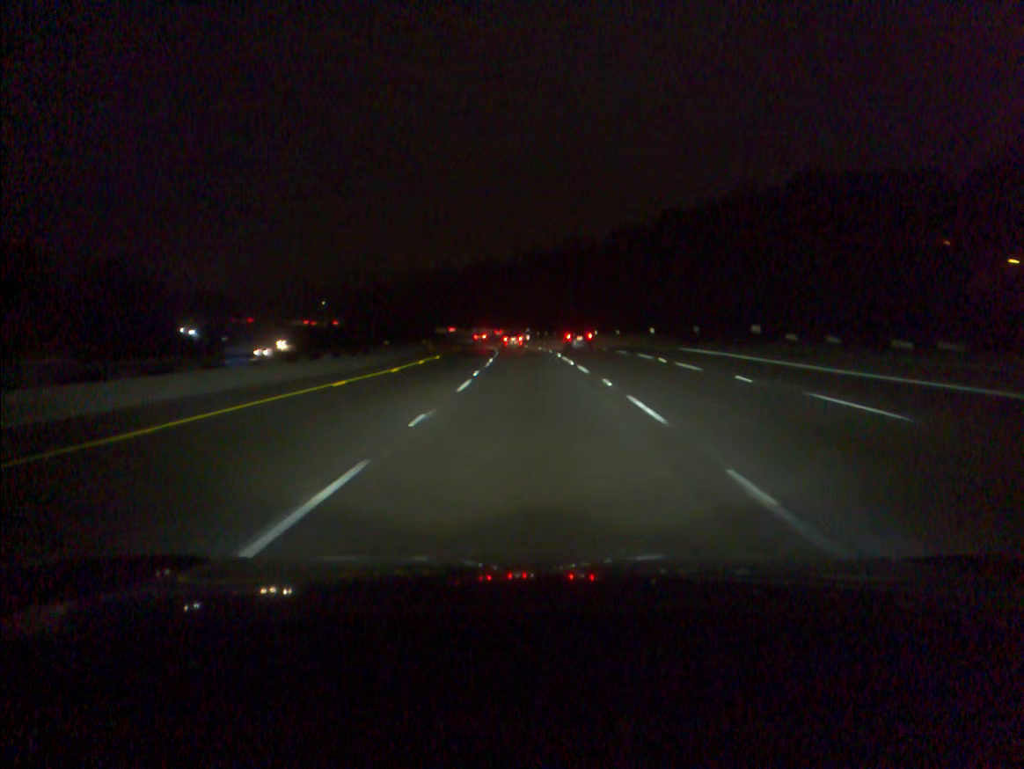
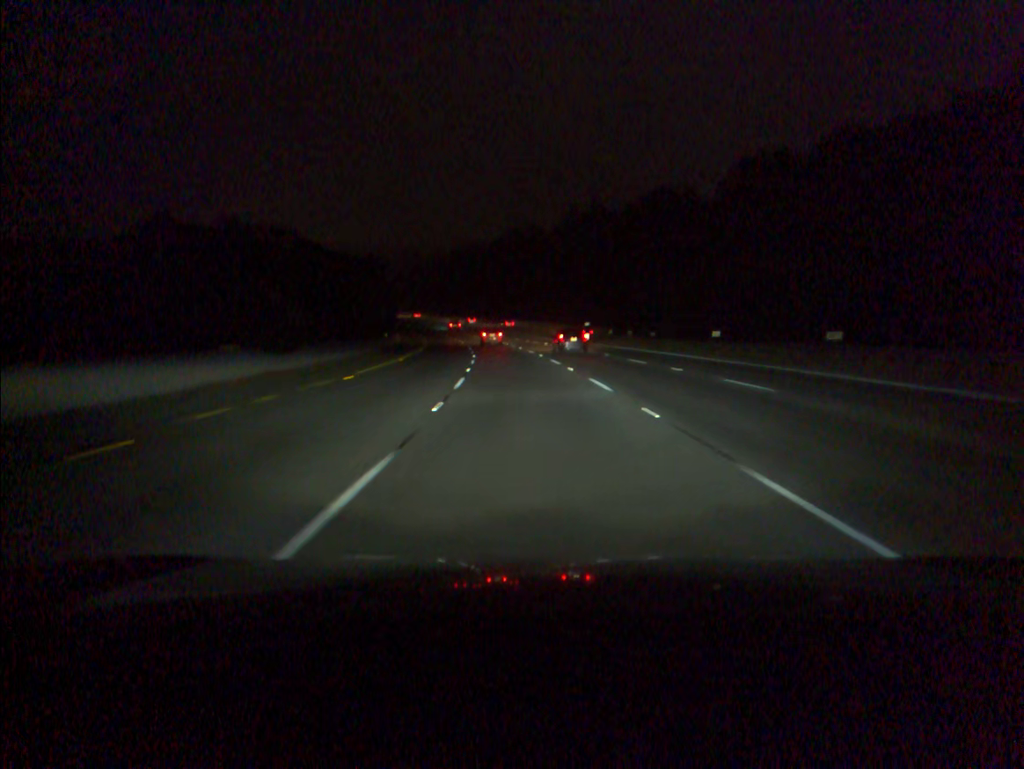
(-1.4, +70.3) m; -3°
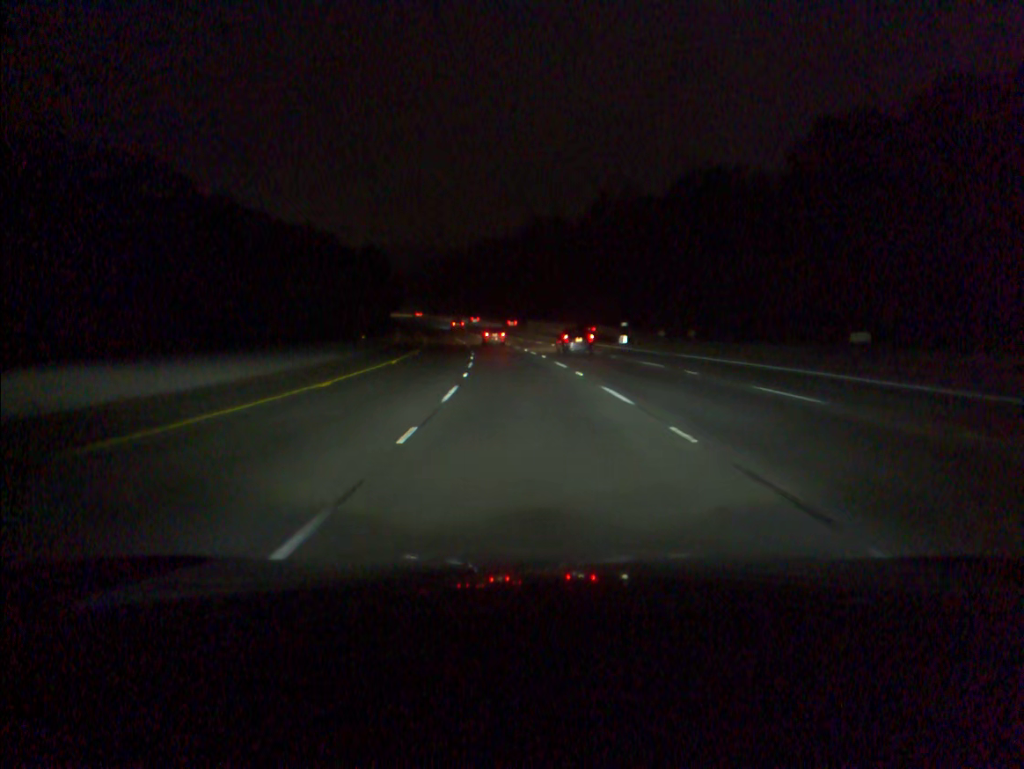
(-0.3, +17.6) m; -2°
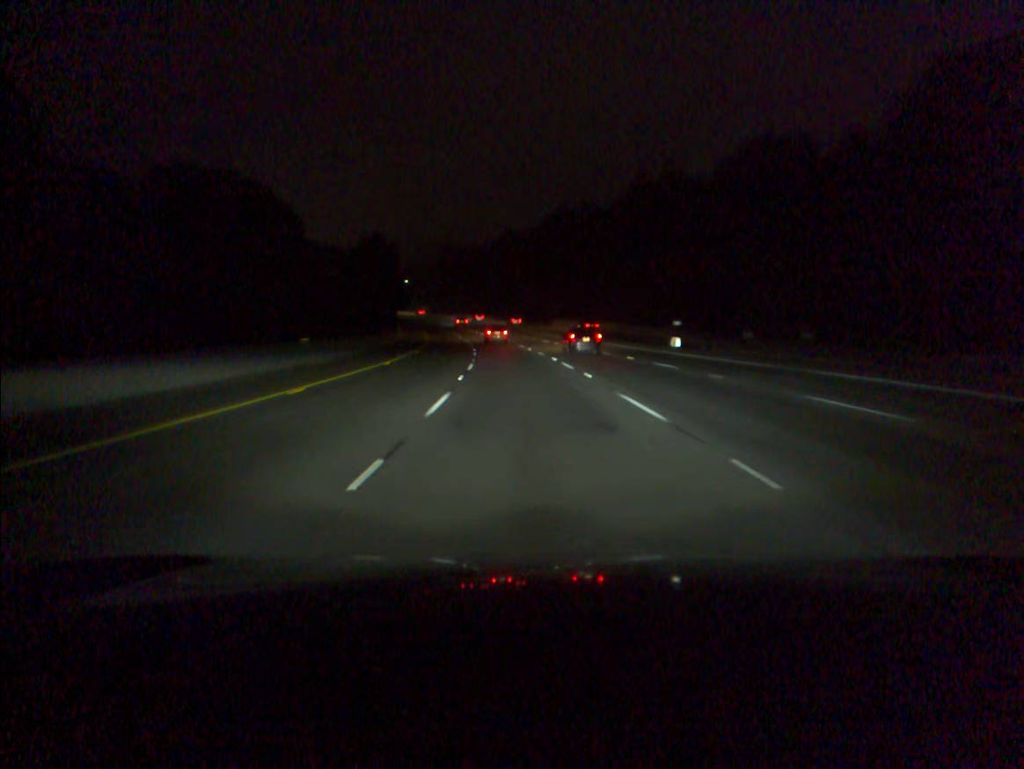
(-0.3, +17.6) m; -2°
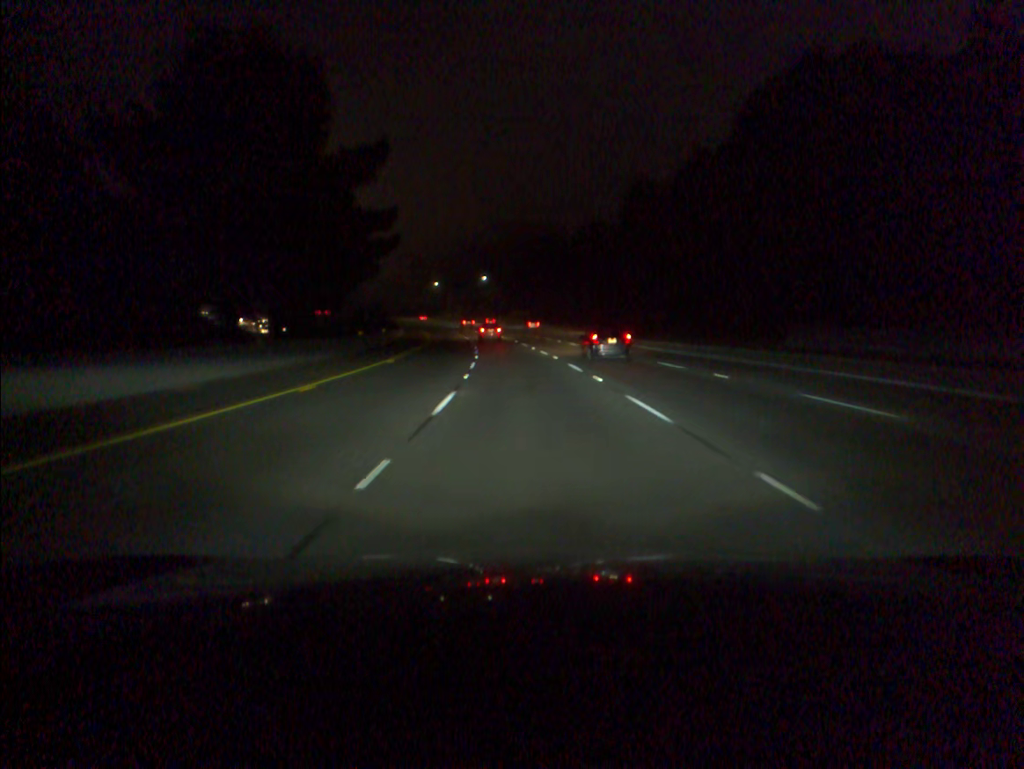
(-6.0, +87.3) m; -8°
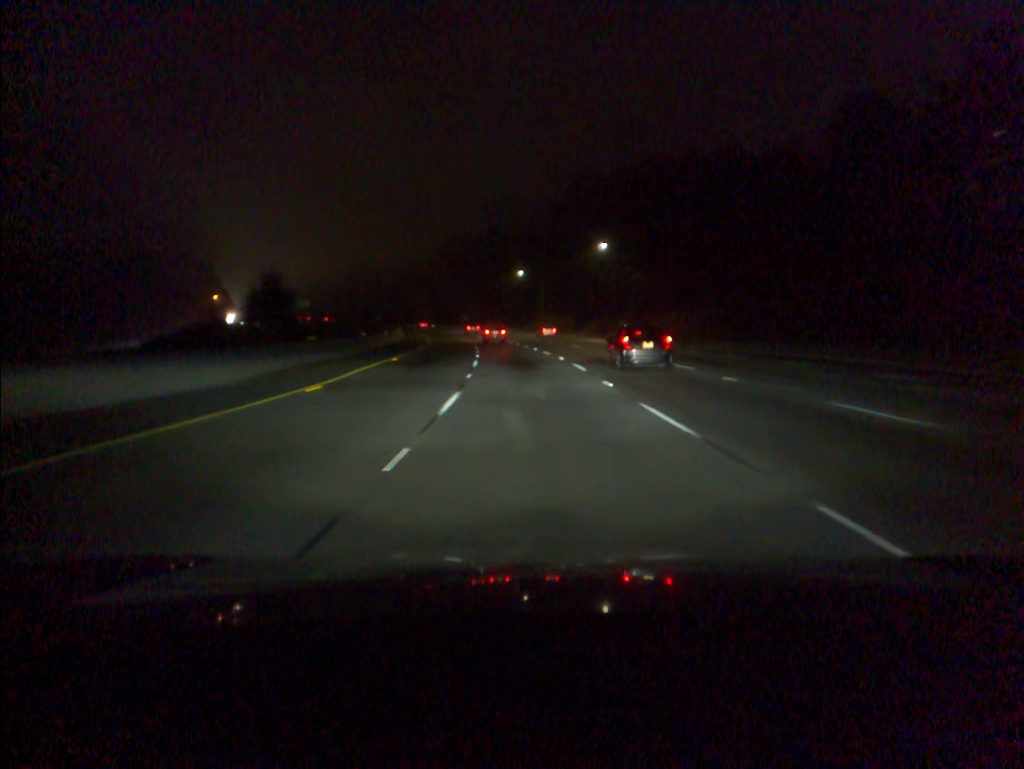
(-6.0, +87.4) m; -8°
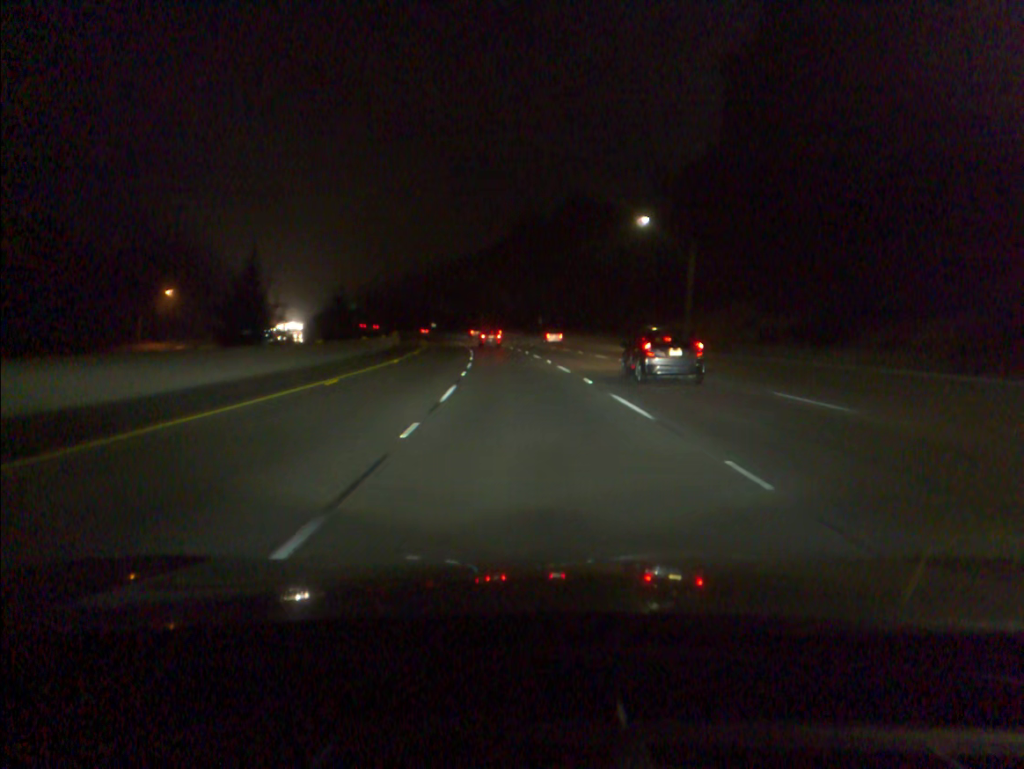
(-3.8, +70.0) m; -6°
